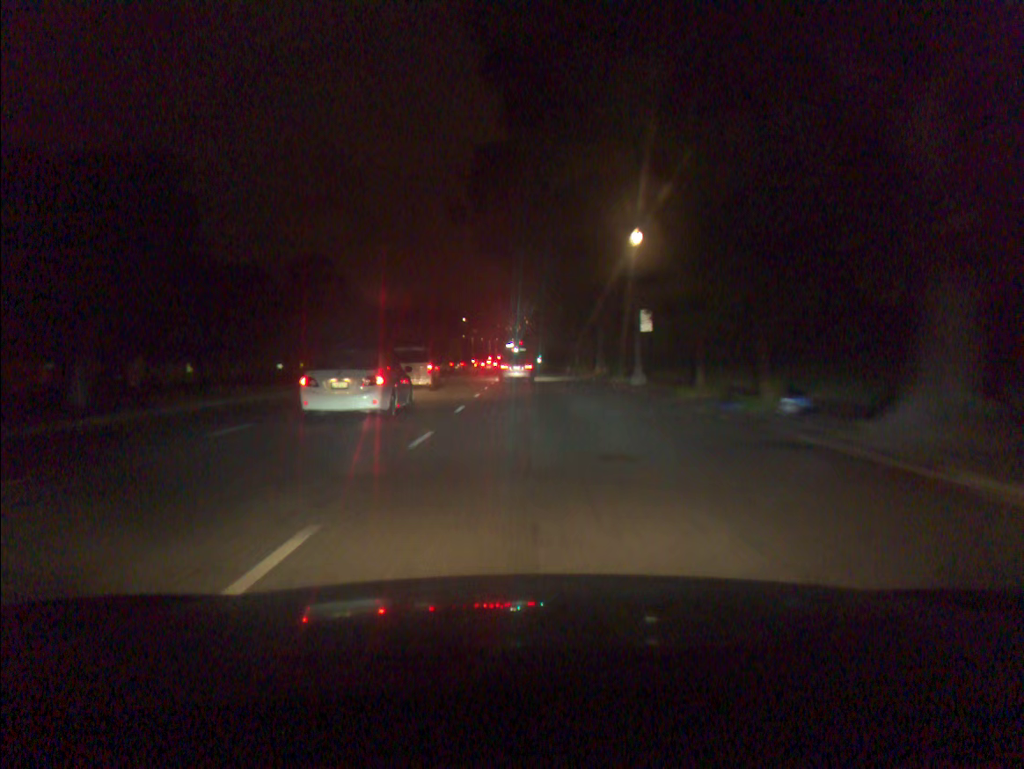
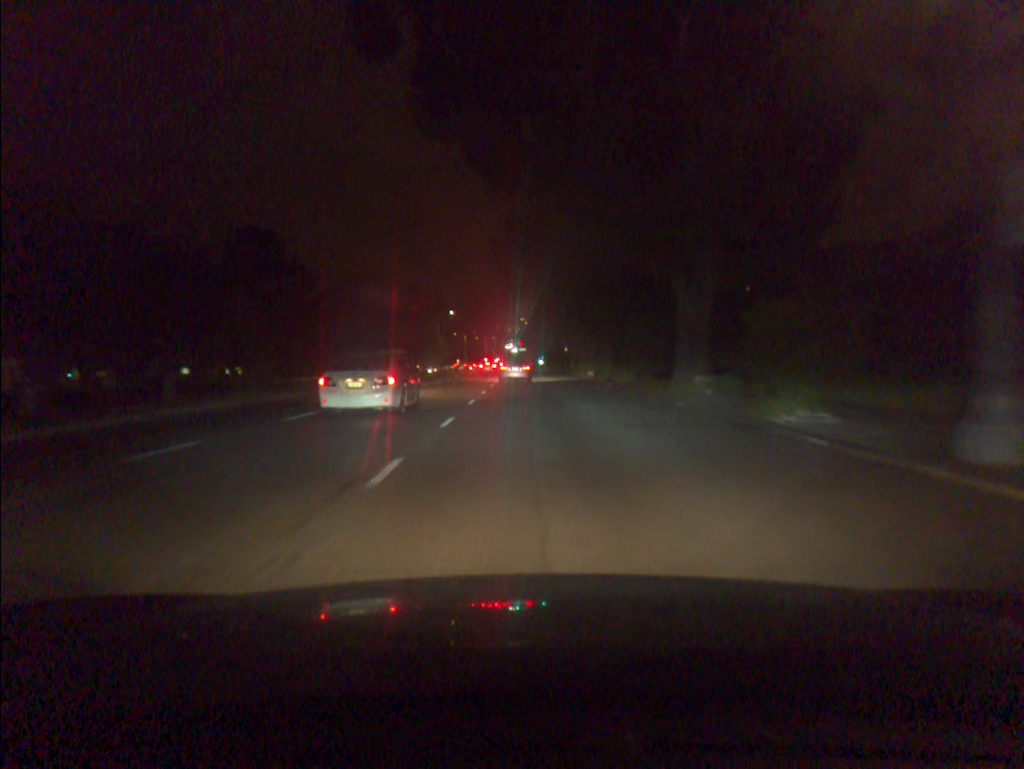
(0.0, +25.0) m; 0°
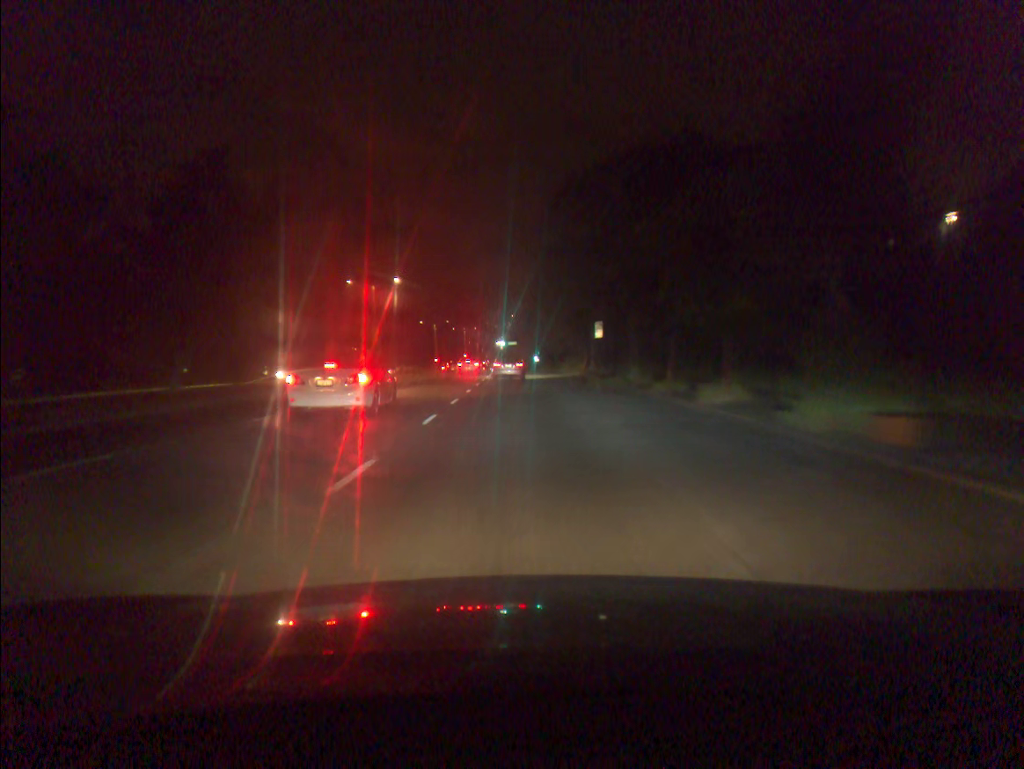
(+0.3, +44.8) m; +1°
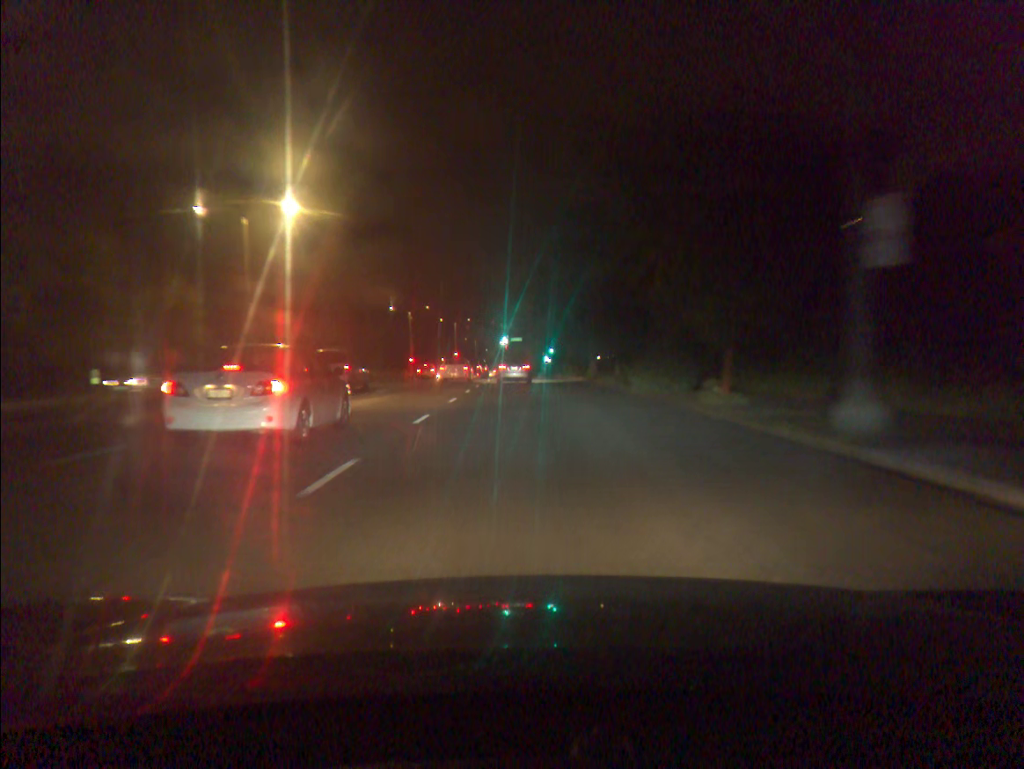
(-0.1, +36.0) m; -1°
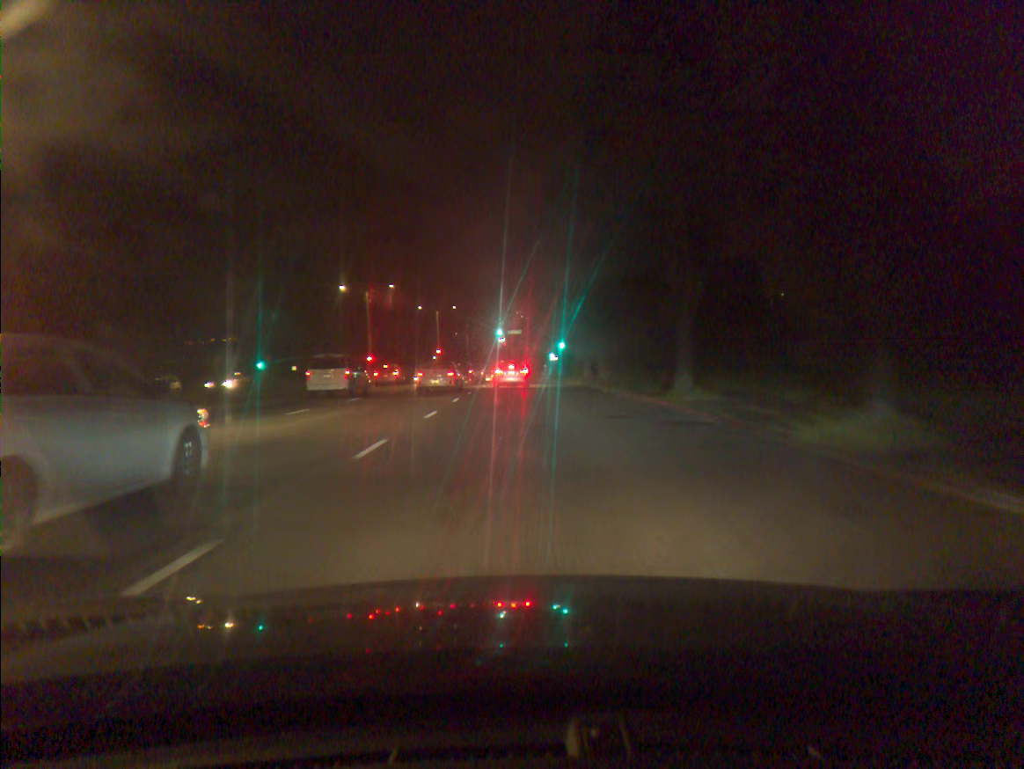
(0.0, +26.2) m; 0°
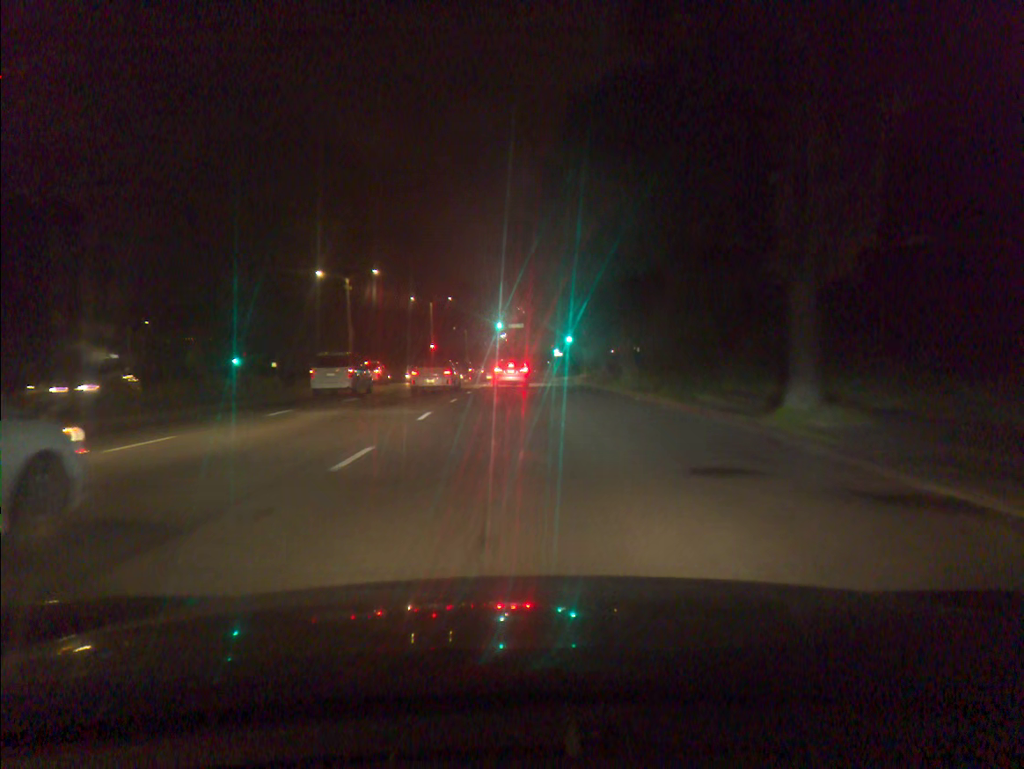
(0.0, +8.6) m; 0°
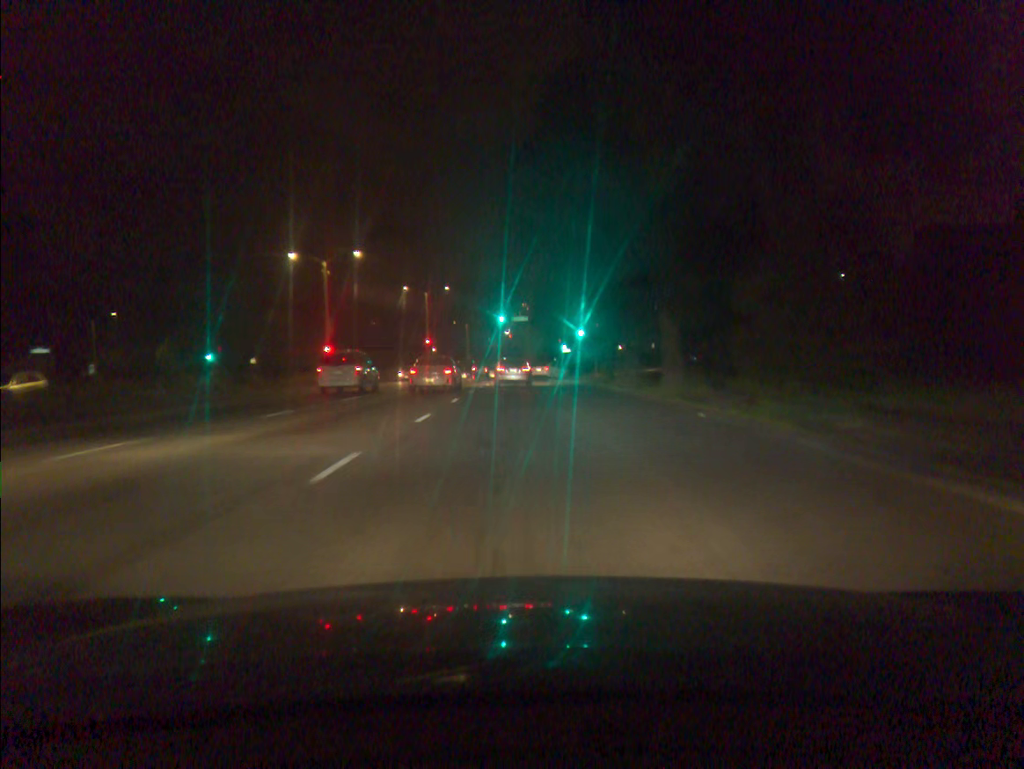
(0.0, +8.4) m; 0°
